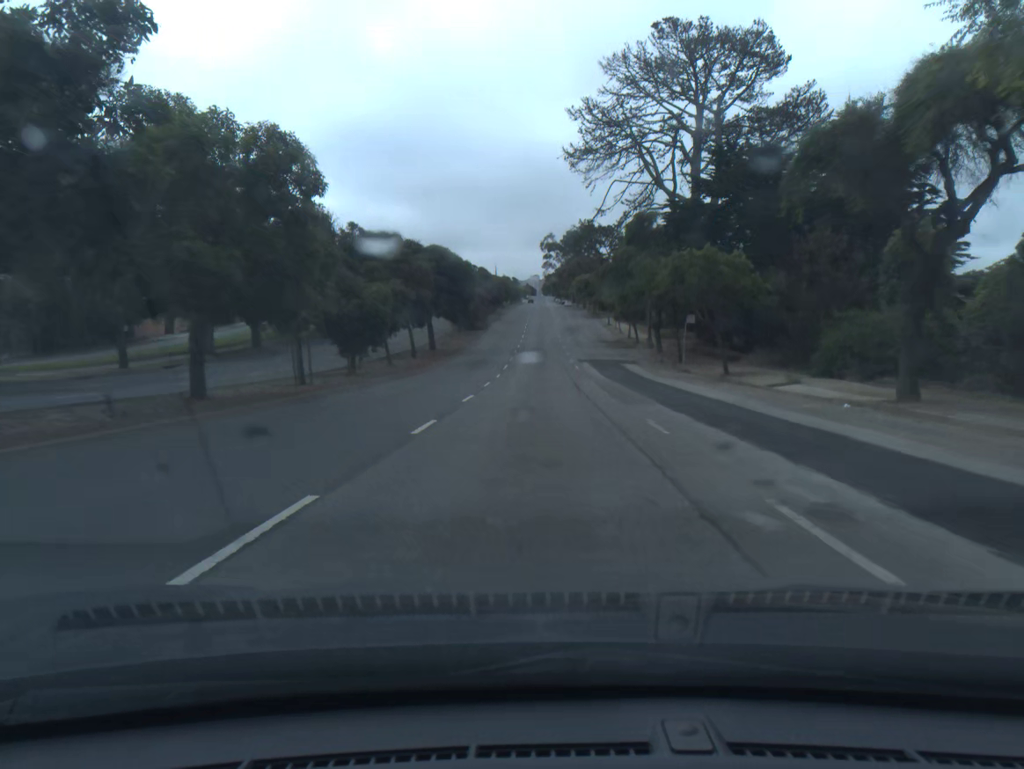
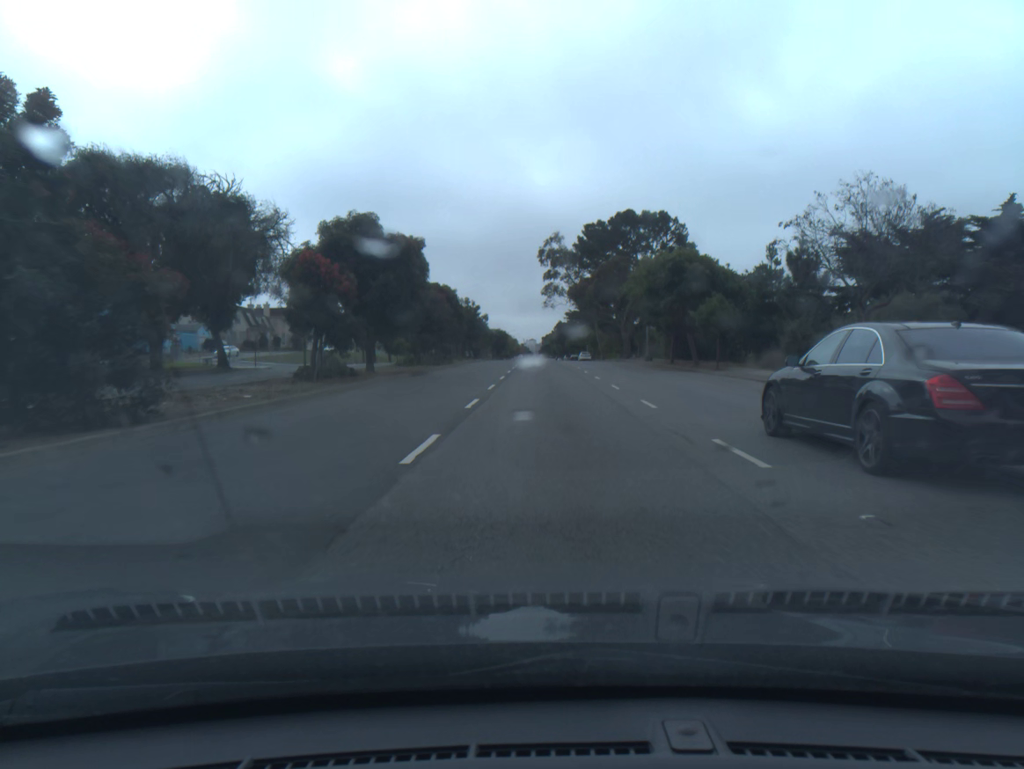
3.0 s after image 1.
(+0.1, +75.5) m; 0°
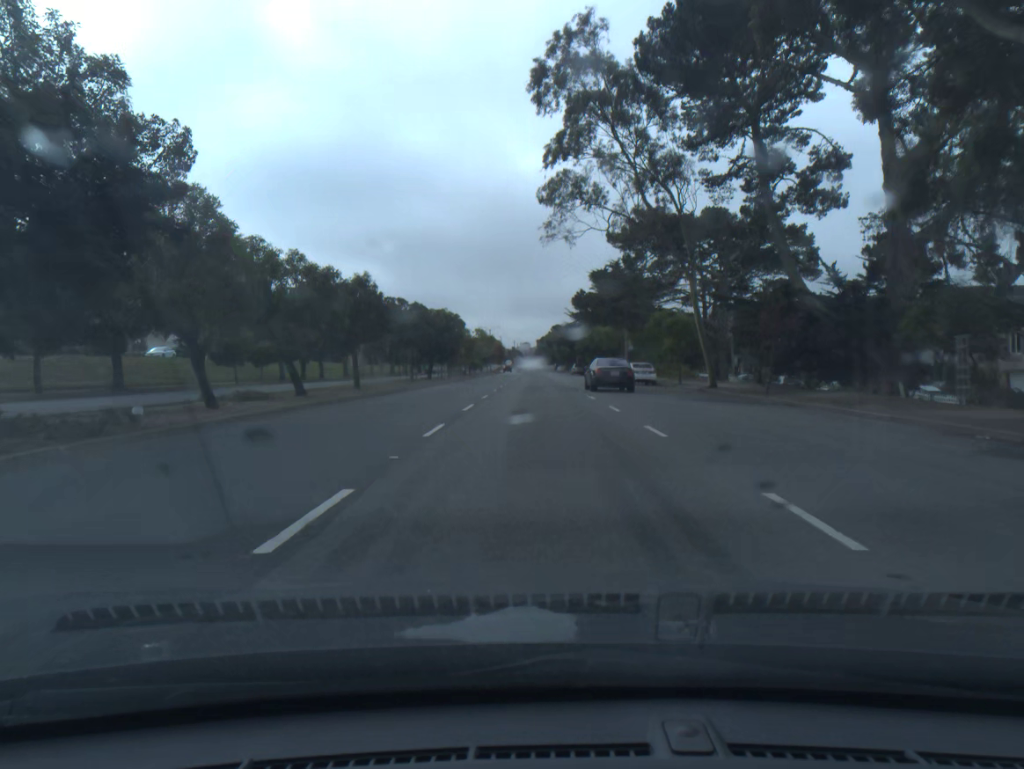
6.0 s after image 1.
(+0.4, +68.4) m; 0°
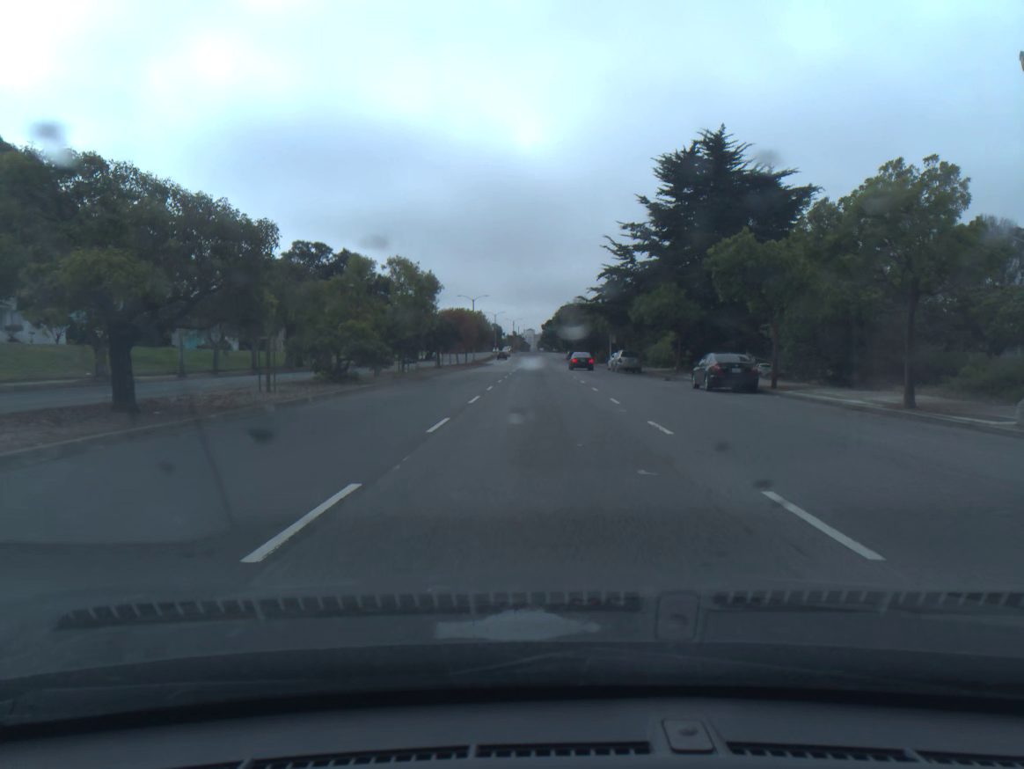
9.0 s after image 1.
(-0.2, +57.8) m; 0°
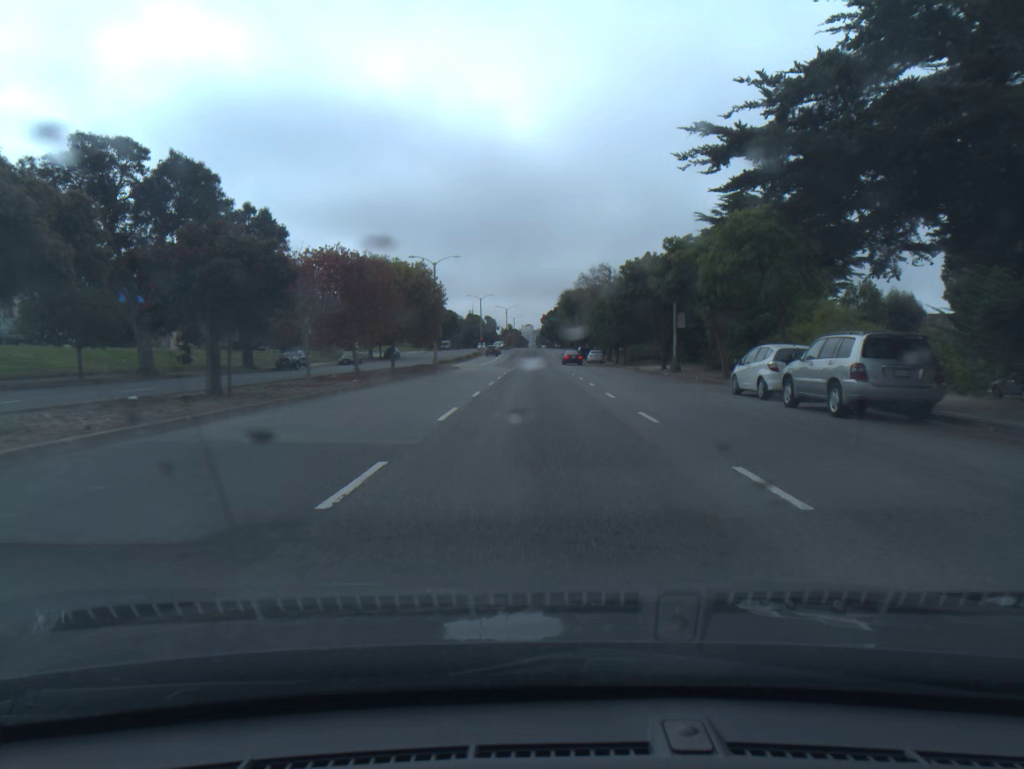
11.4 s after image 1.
(0.0, +42.1) m; 0°
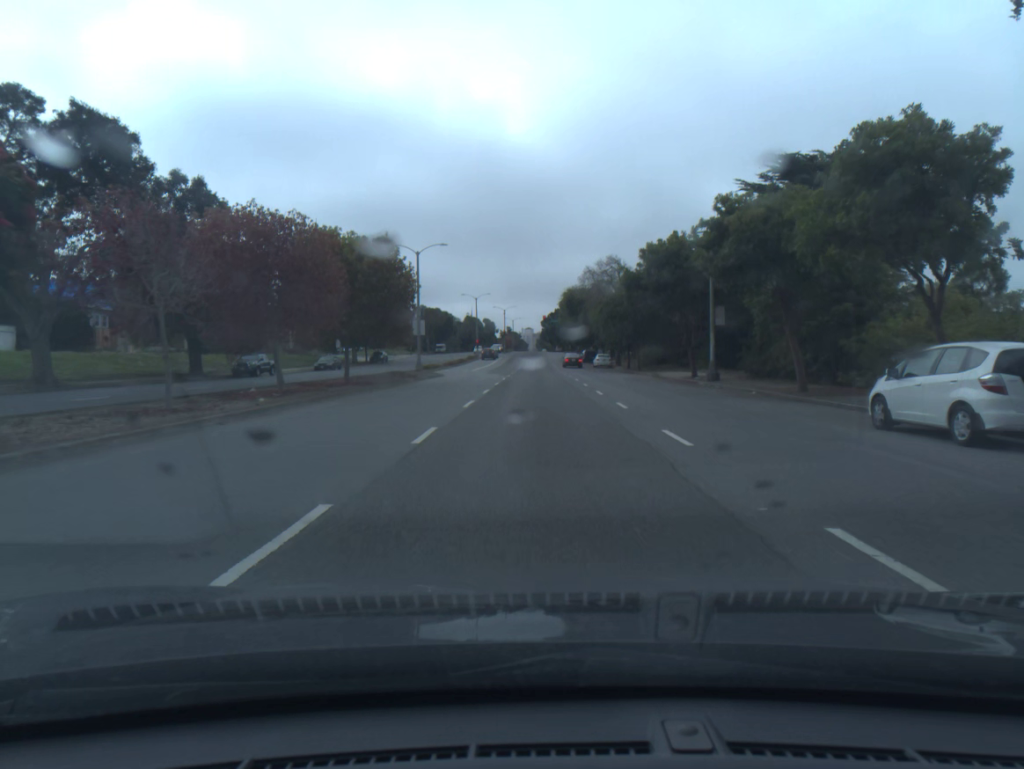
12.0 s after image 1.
(0.0, +10.0) m; 0°
